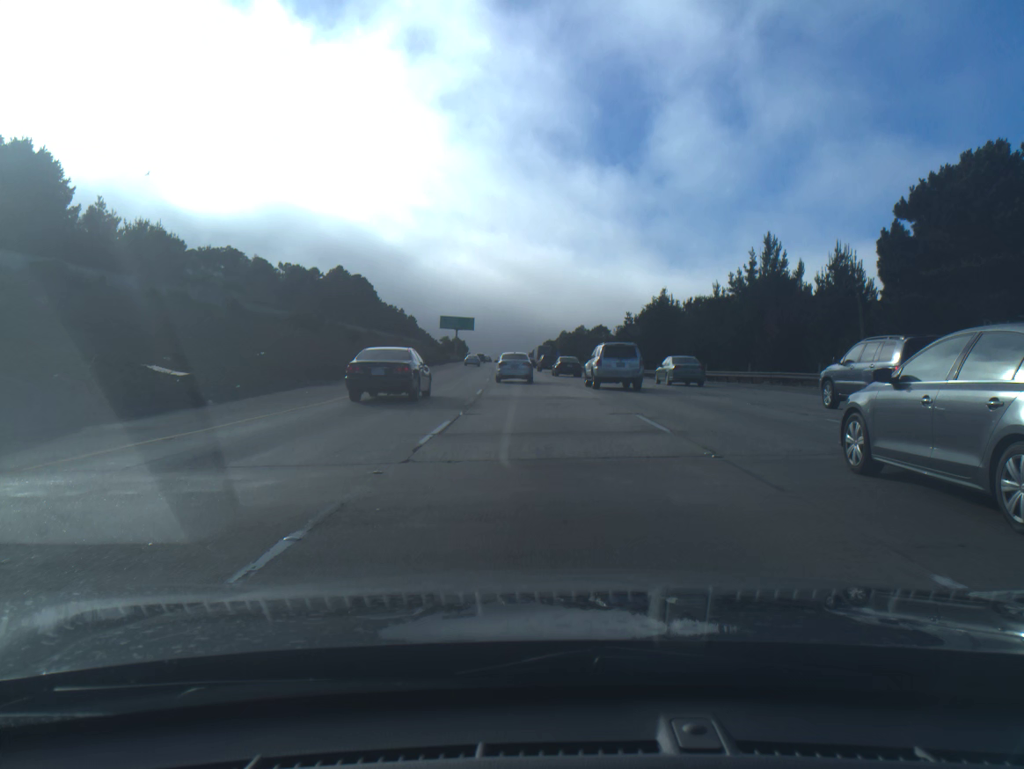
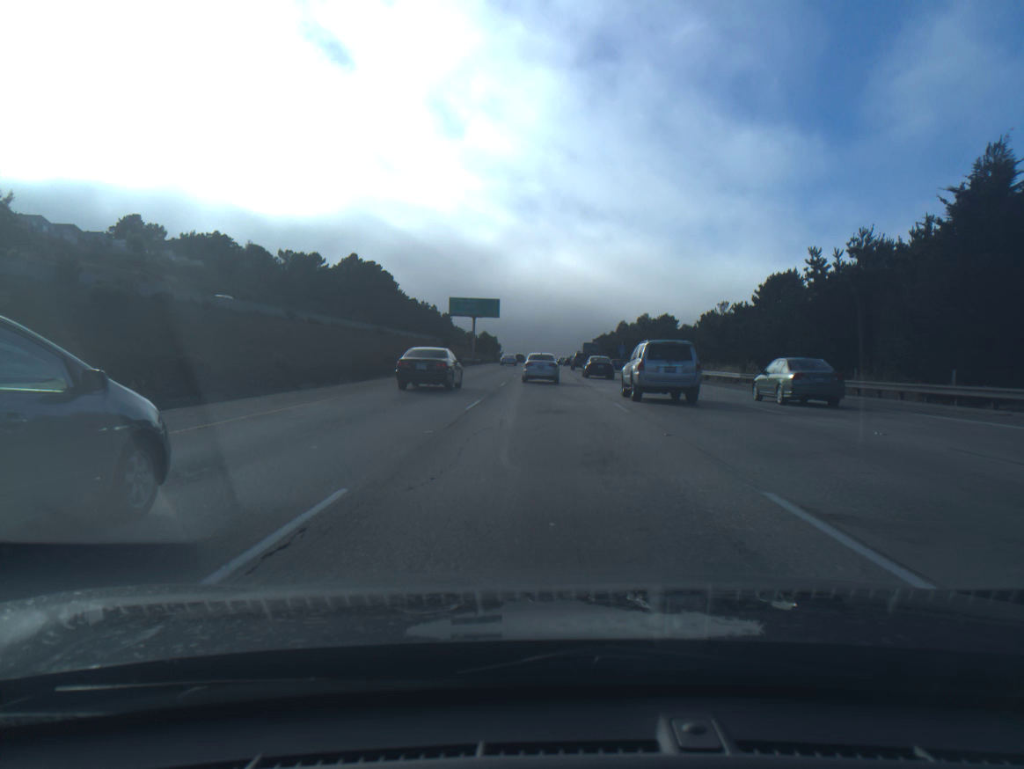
(-1.6, +51.4) m; -3°
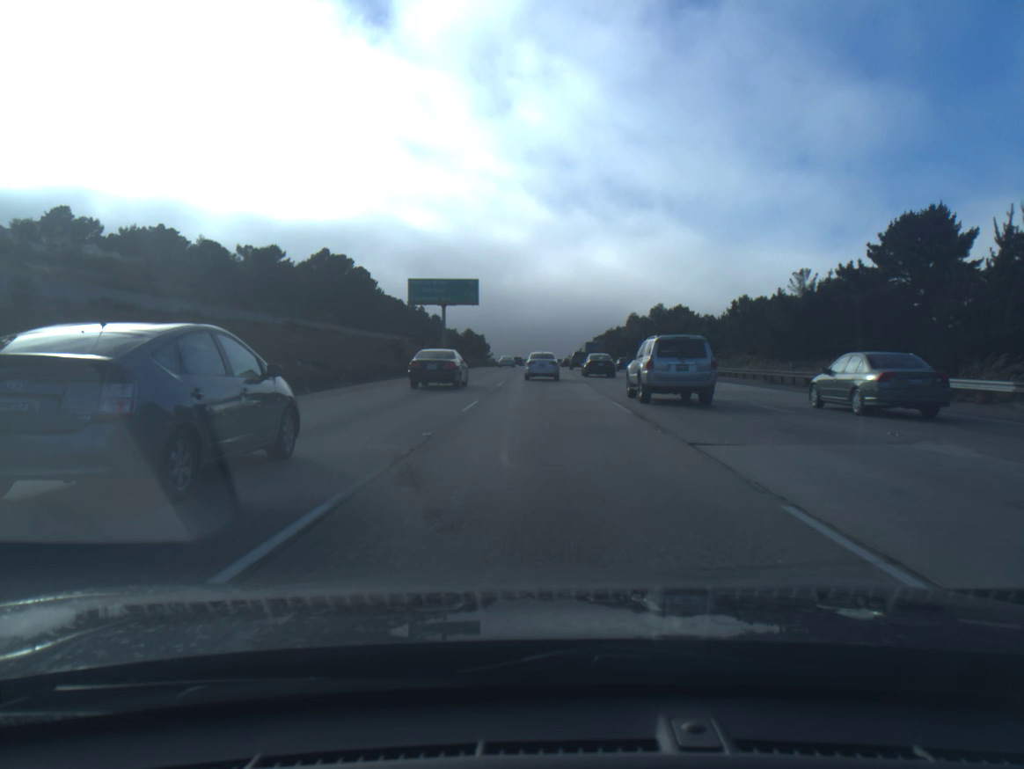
(0.0, +29.7) m; 0°
